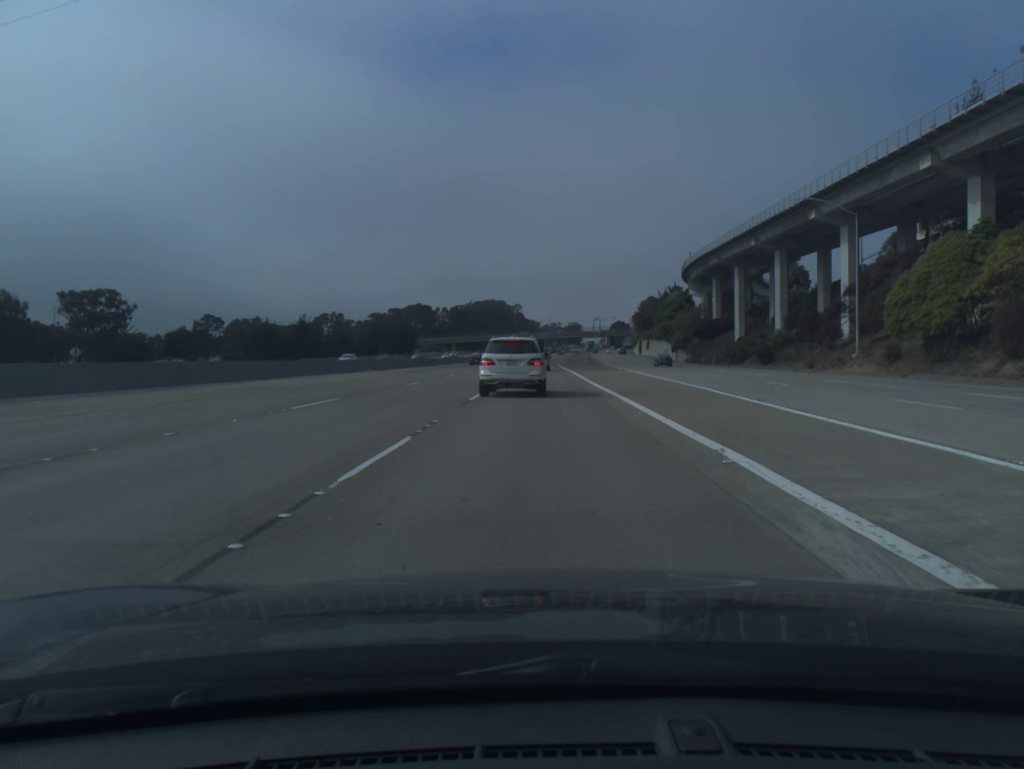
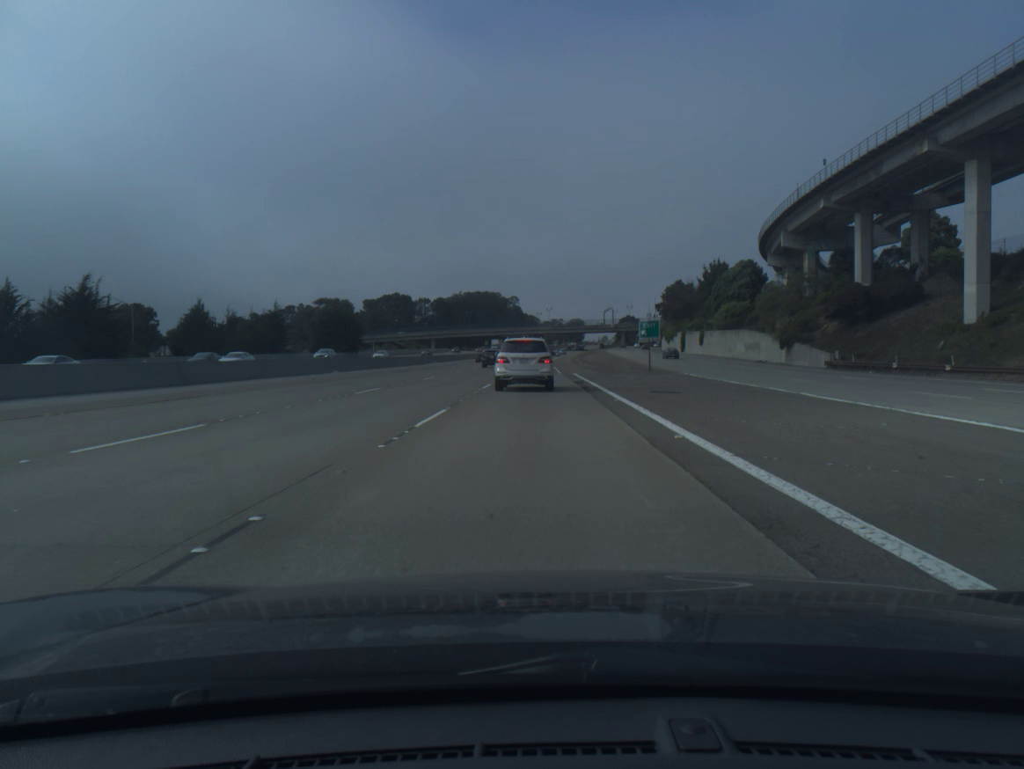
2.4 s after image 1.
(+0.2, +66.4) m; 0°
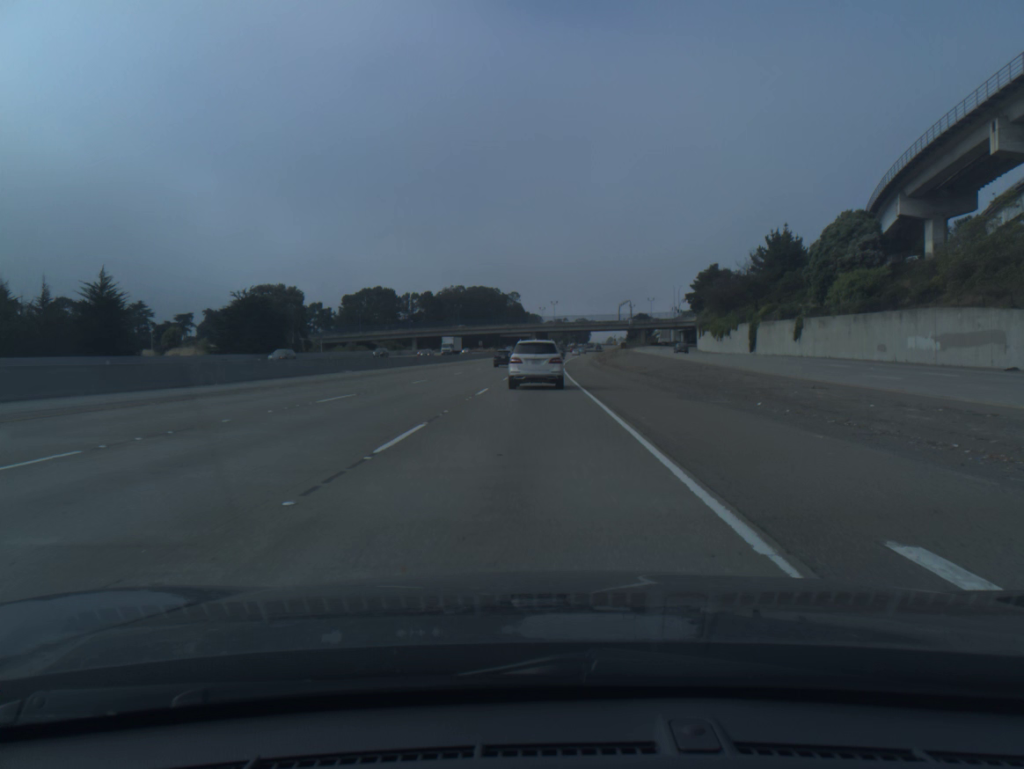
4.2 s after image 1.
(-0.1, +47.5) m; 0°
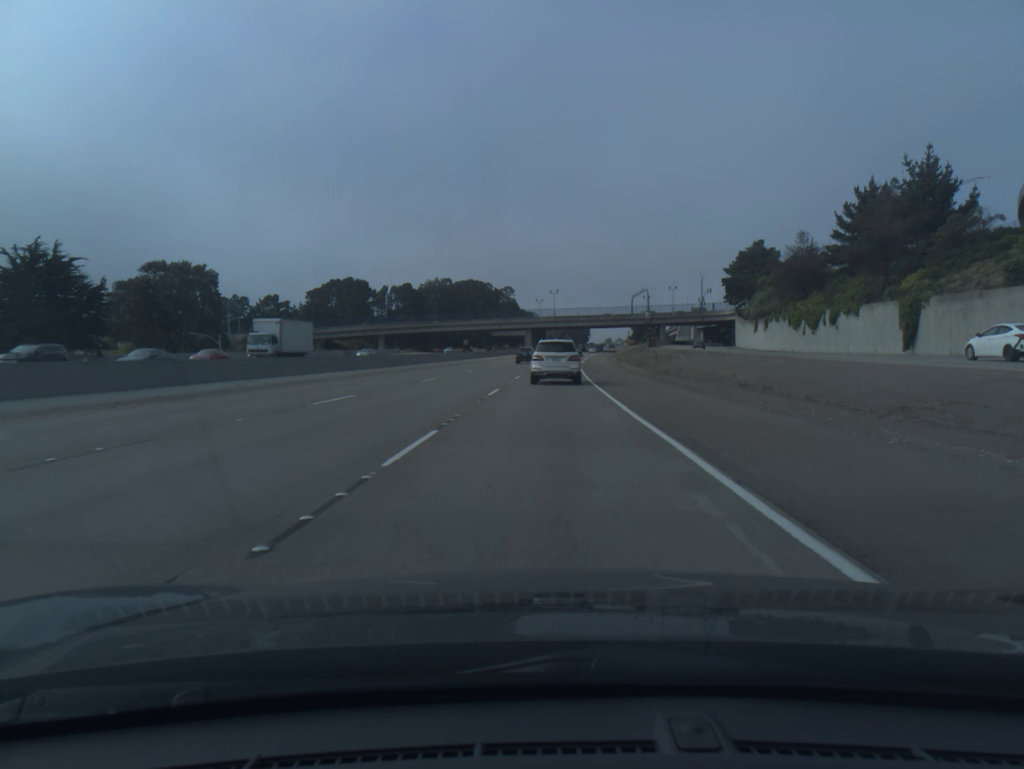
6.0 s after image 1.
(-0.1, +45.2) m; 0°
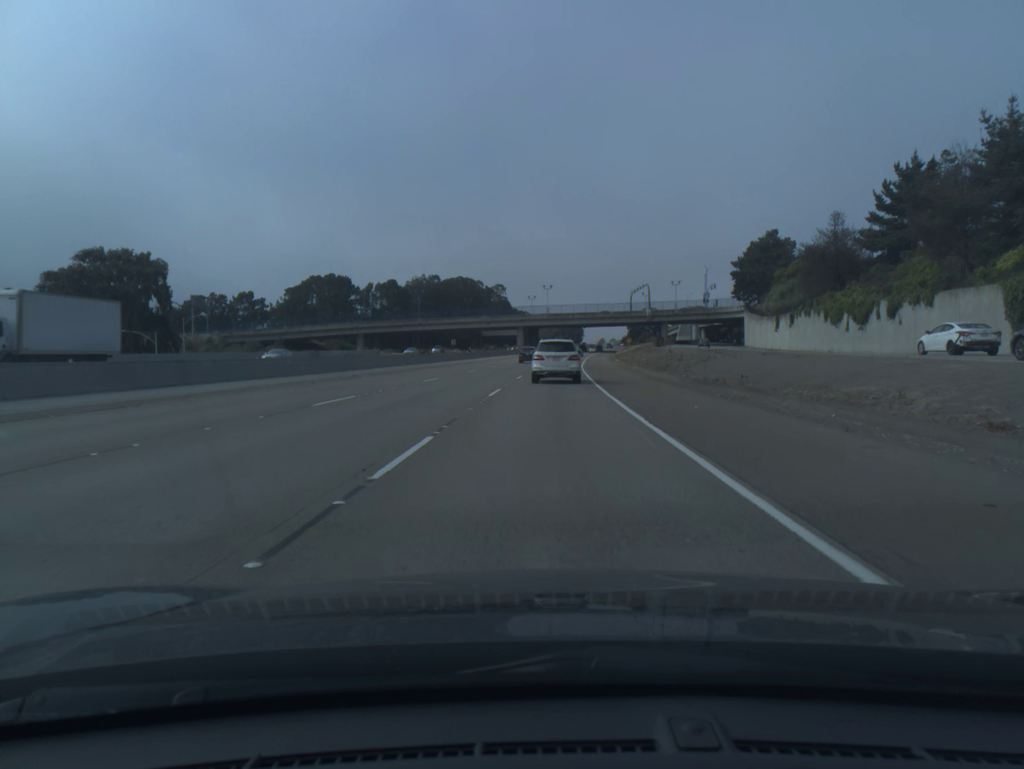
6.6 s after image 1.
(+0.1, +14.7) m; 0°
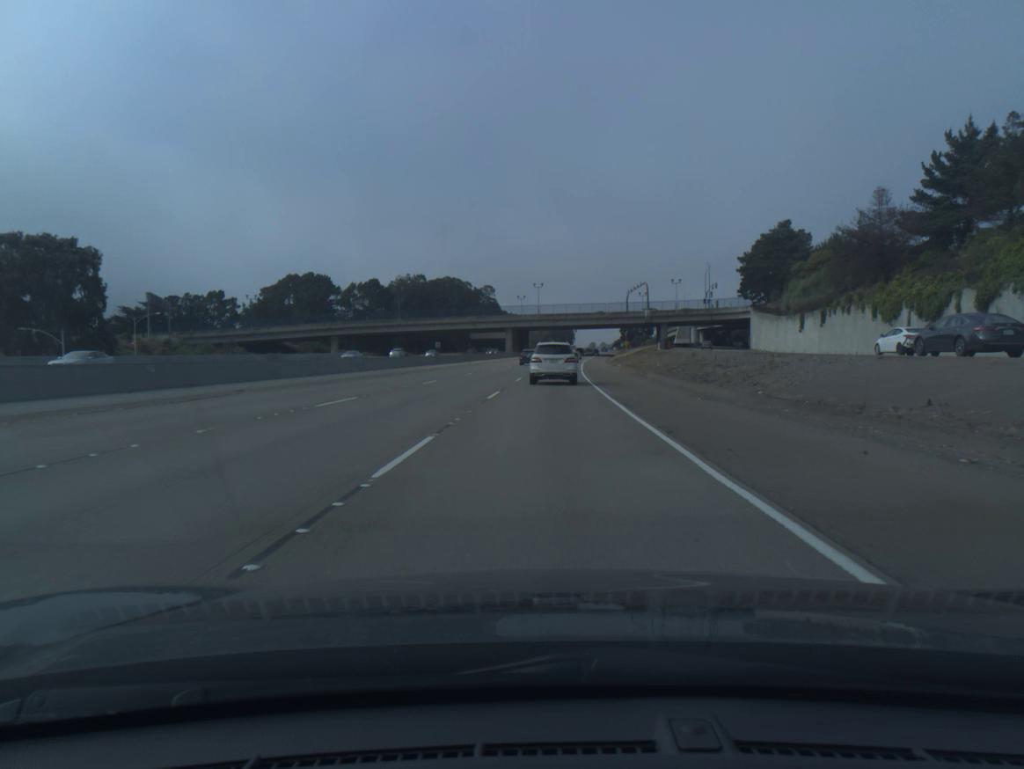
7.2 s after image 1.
(+0.1, +14.6) m; +1°
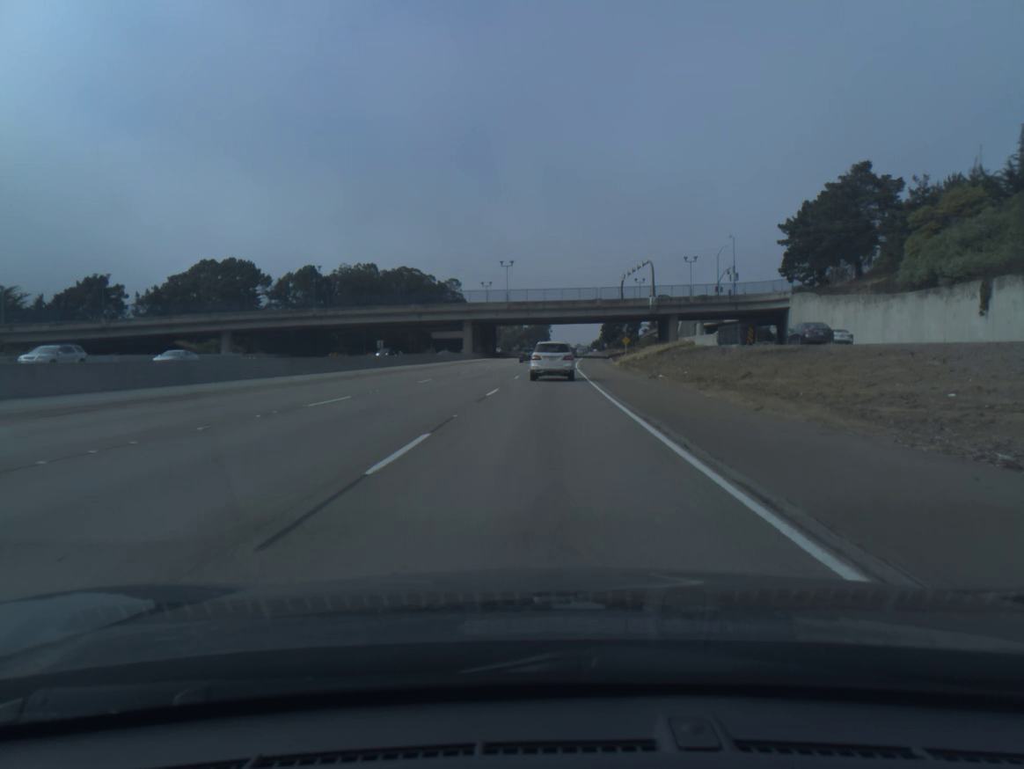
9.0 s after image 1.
(+0.8, +43.1) m; +2°
